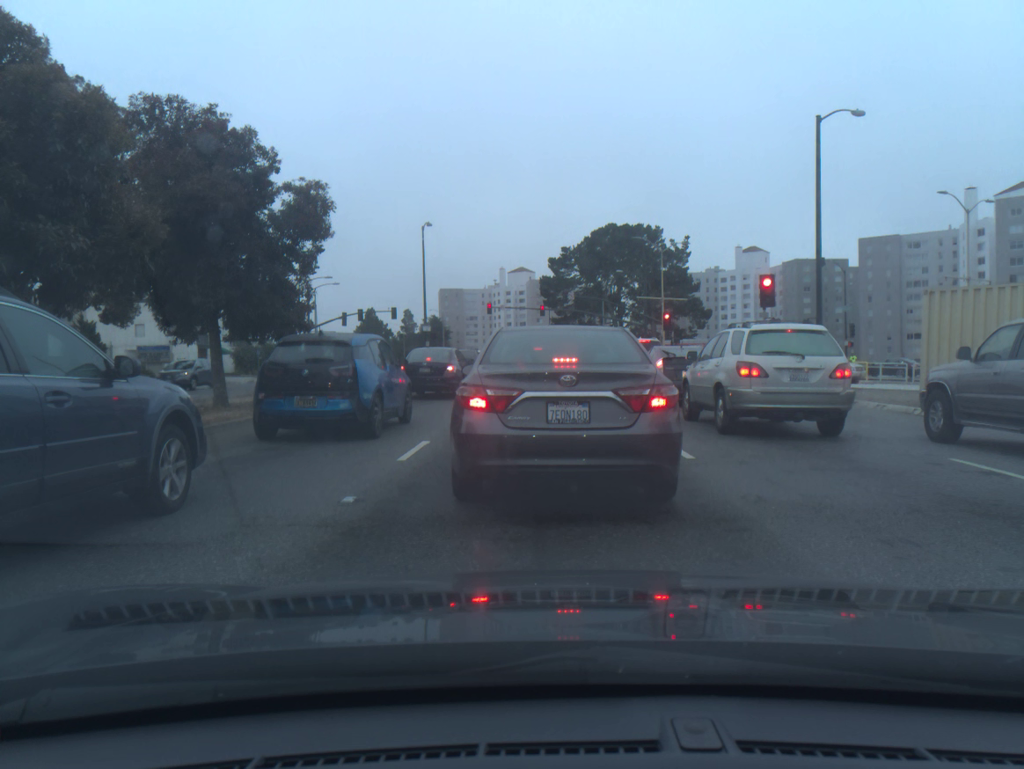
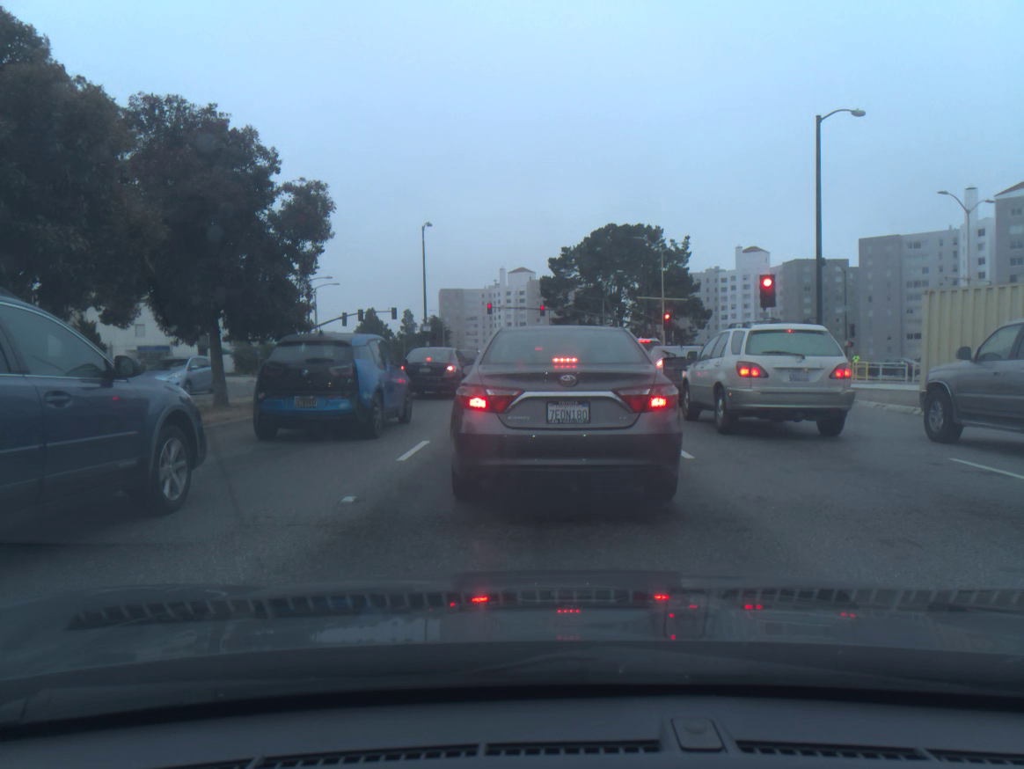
(0.0, 0.0) m; 0°
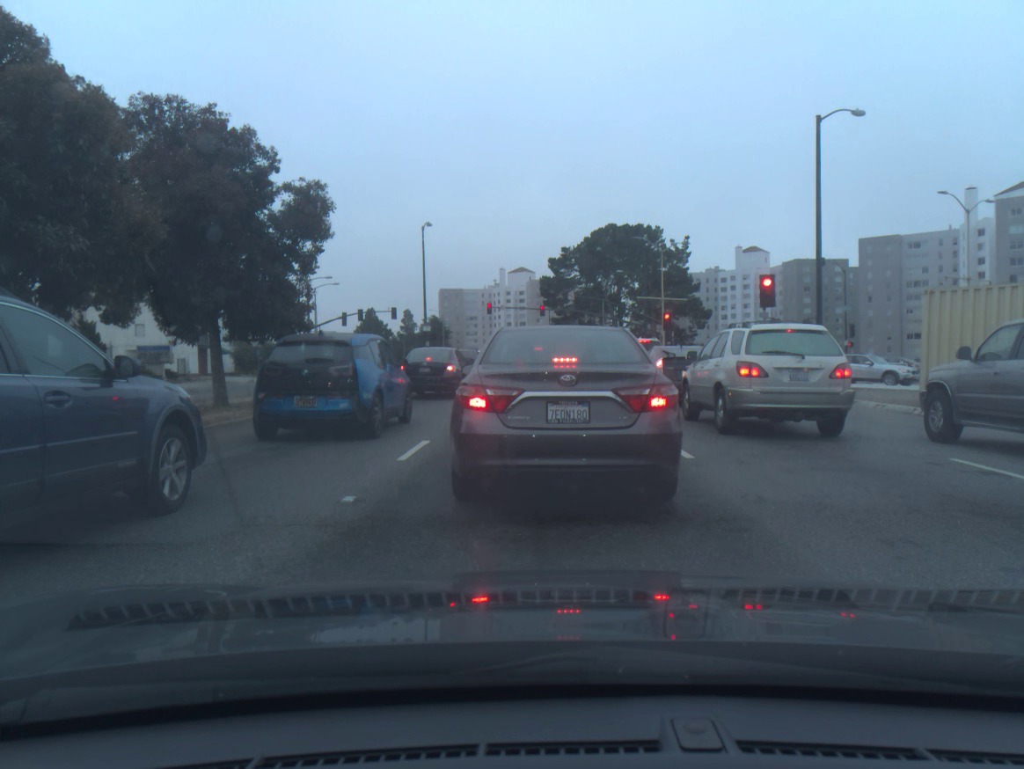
(0.0, 0.0) m; 0°
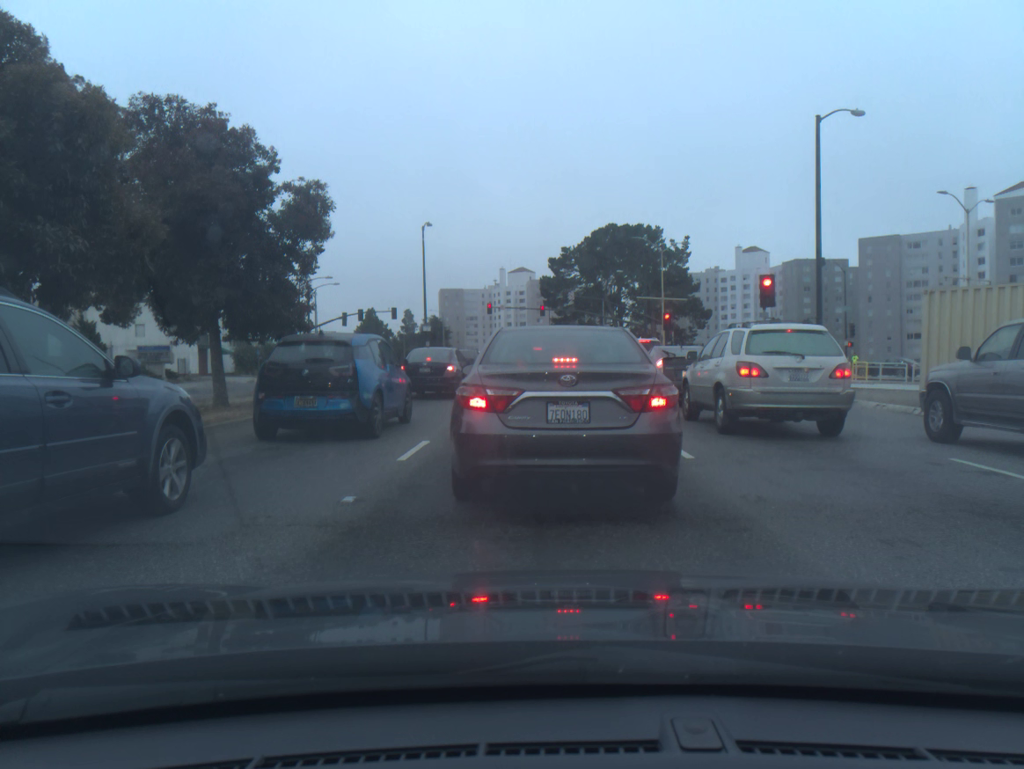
(0.0, 0.0) m; 0°
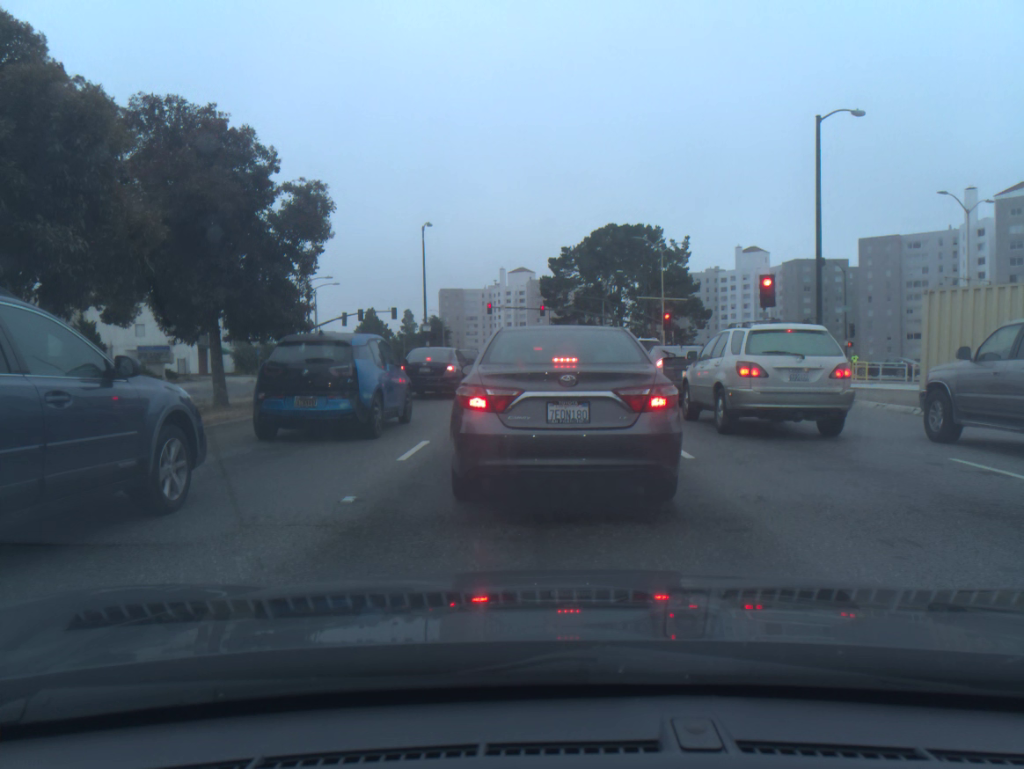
(0.0, 0.0) m; 0°
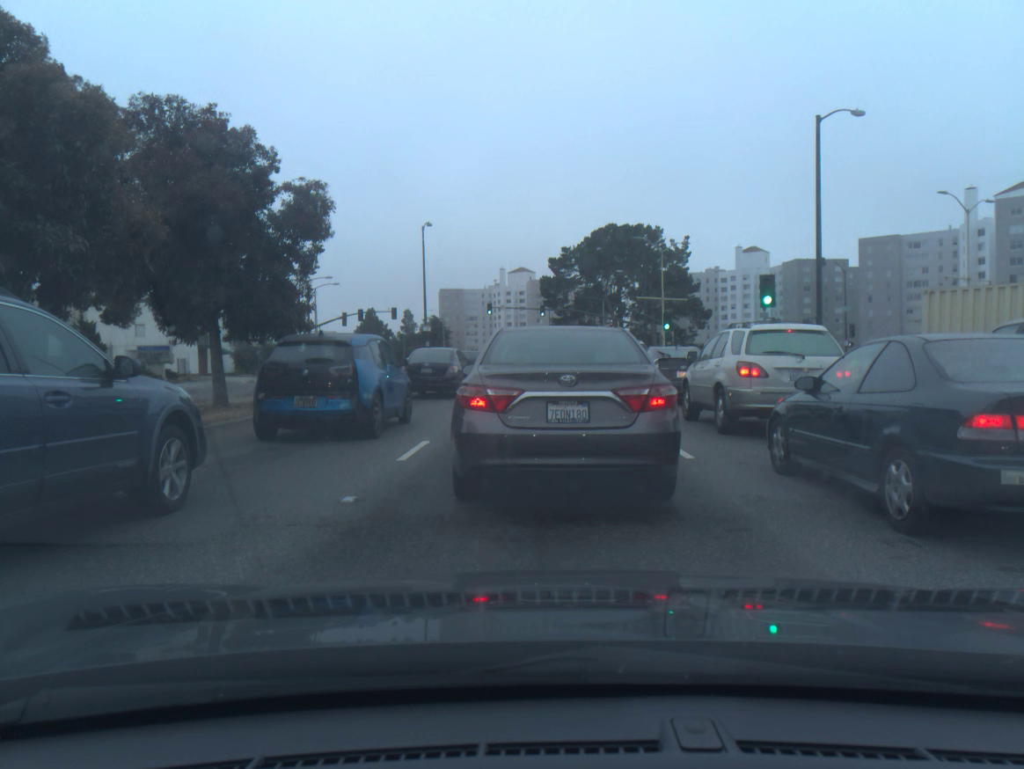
(0.0, 0.0) m; 0°
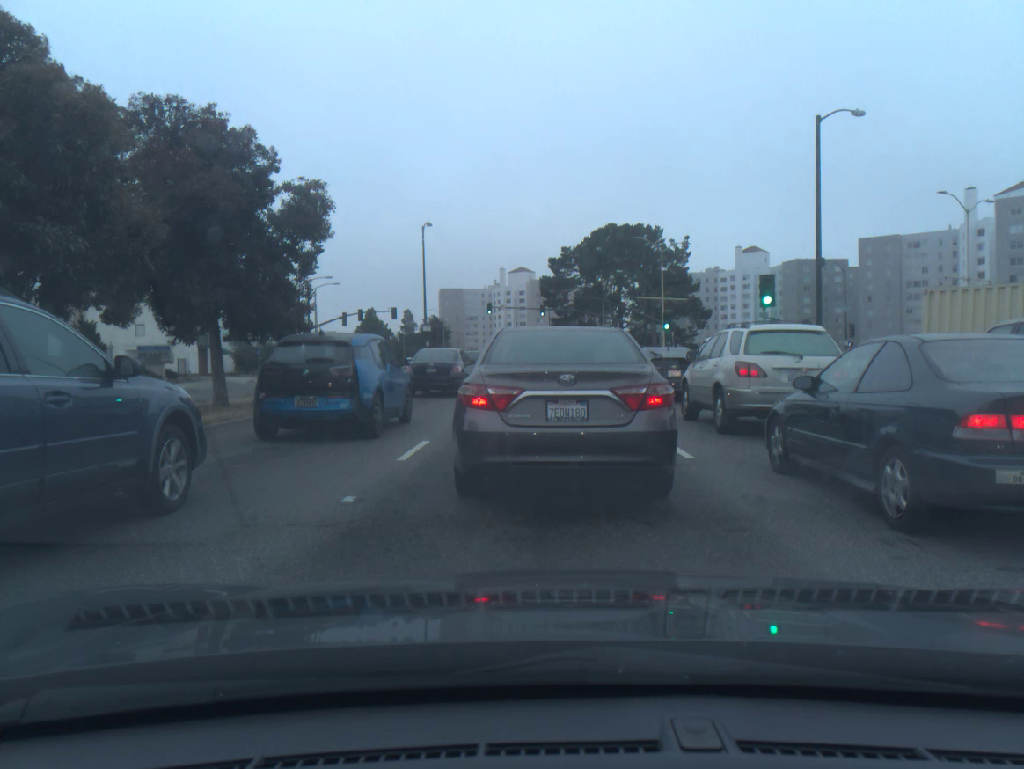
(0.0, 0.0) m; 0°
